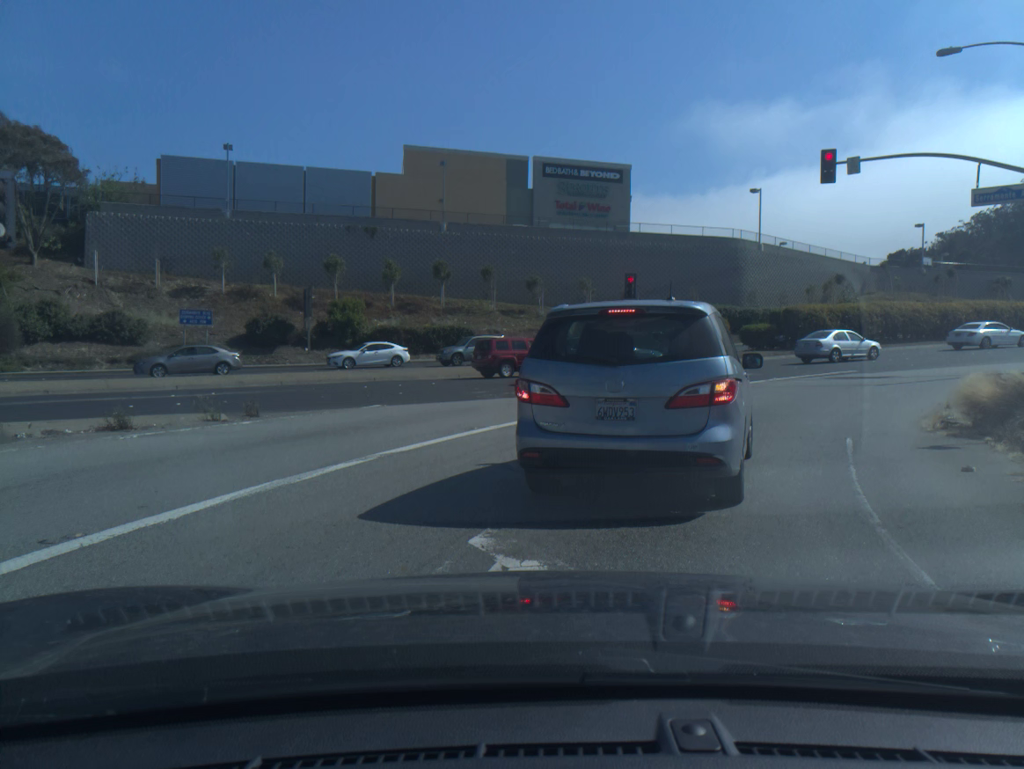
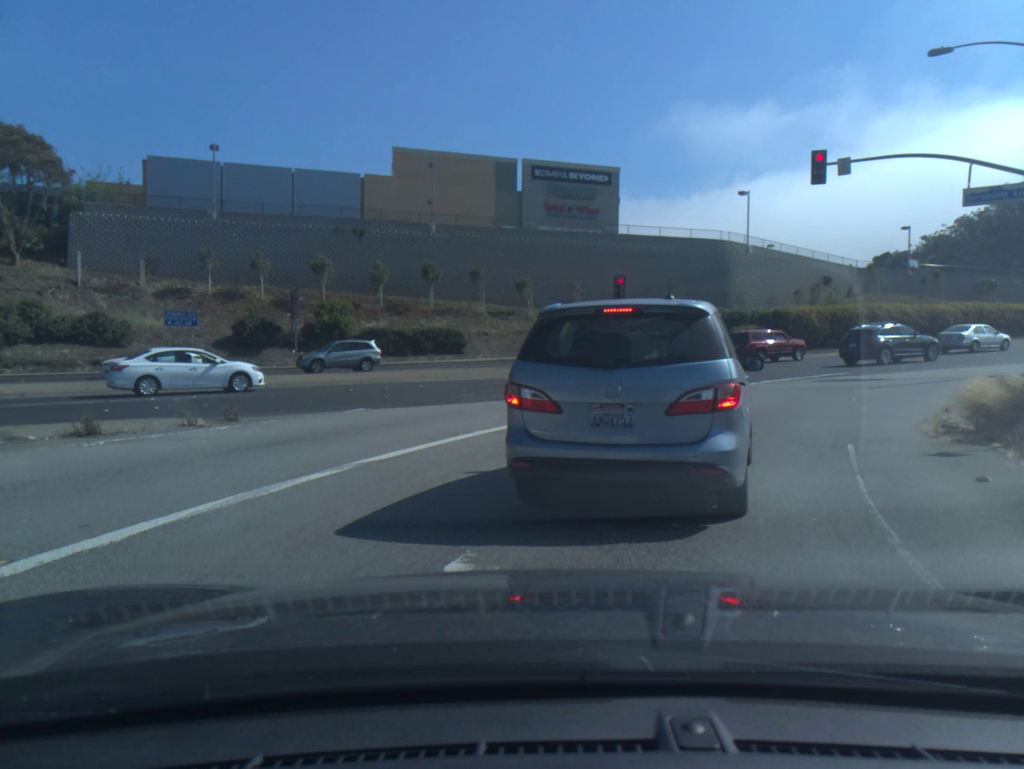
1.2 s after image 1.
(0.0, +0.6) m; +1°
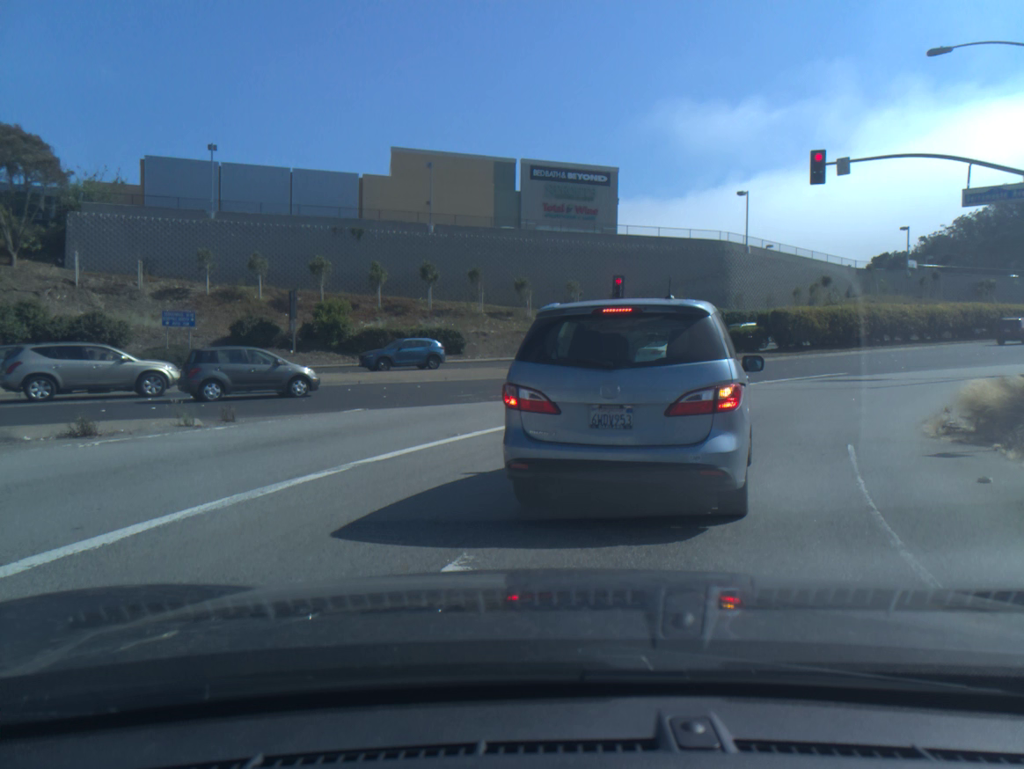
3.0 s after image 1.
(0.0, +0.1) m; 0°
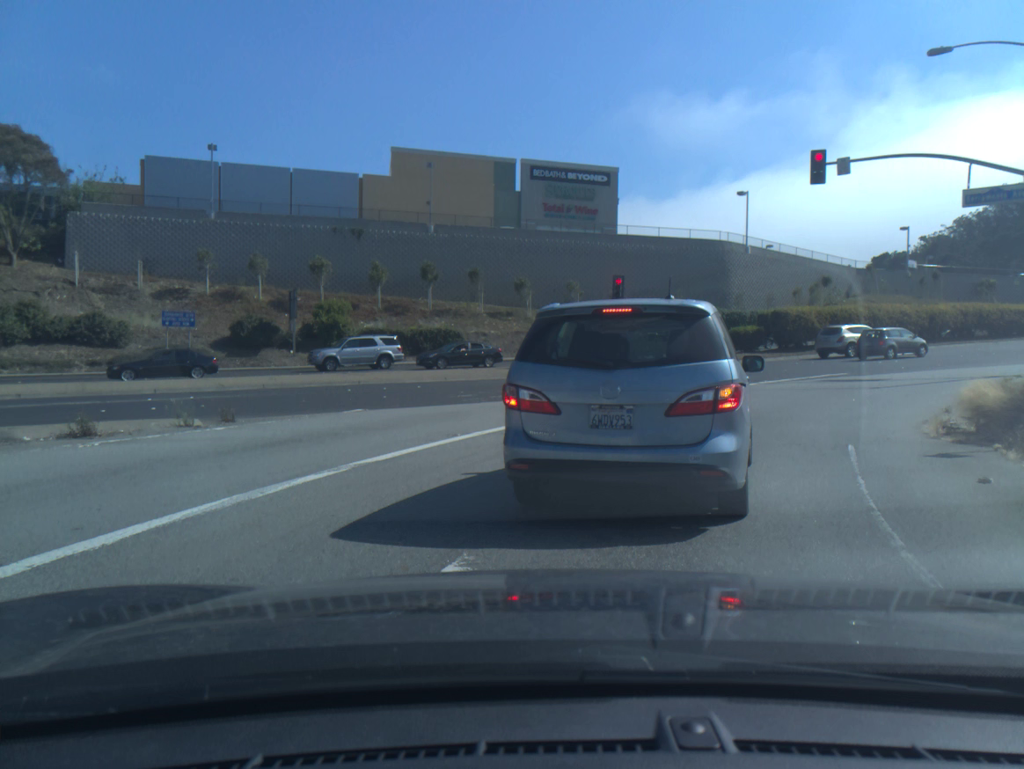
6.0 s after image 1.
(0.0, +0.1) m; 0°
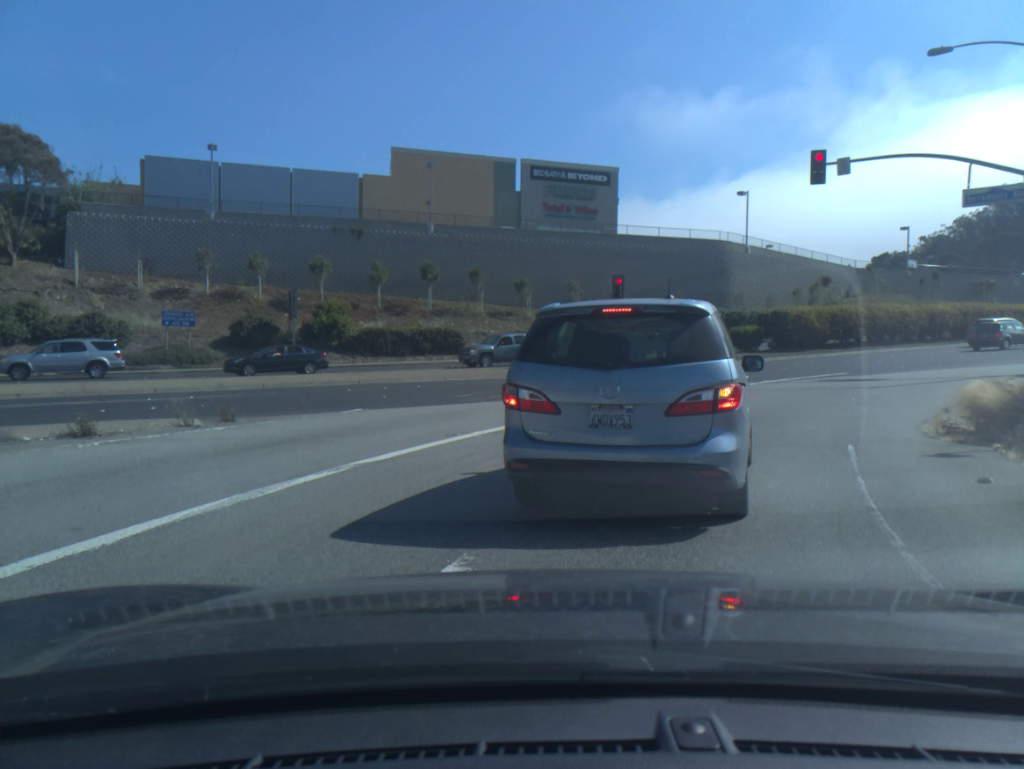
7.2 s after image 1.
(0.0, 0.0) m; 0°
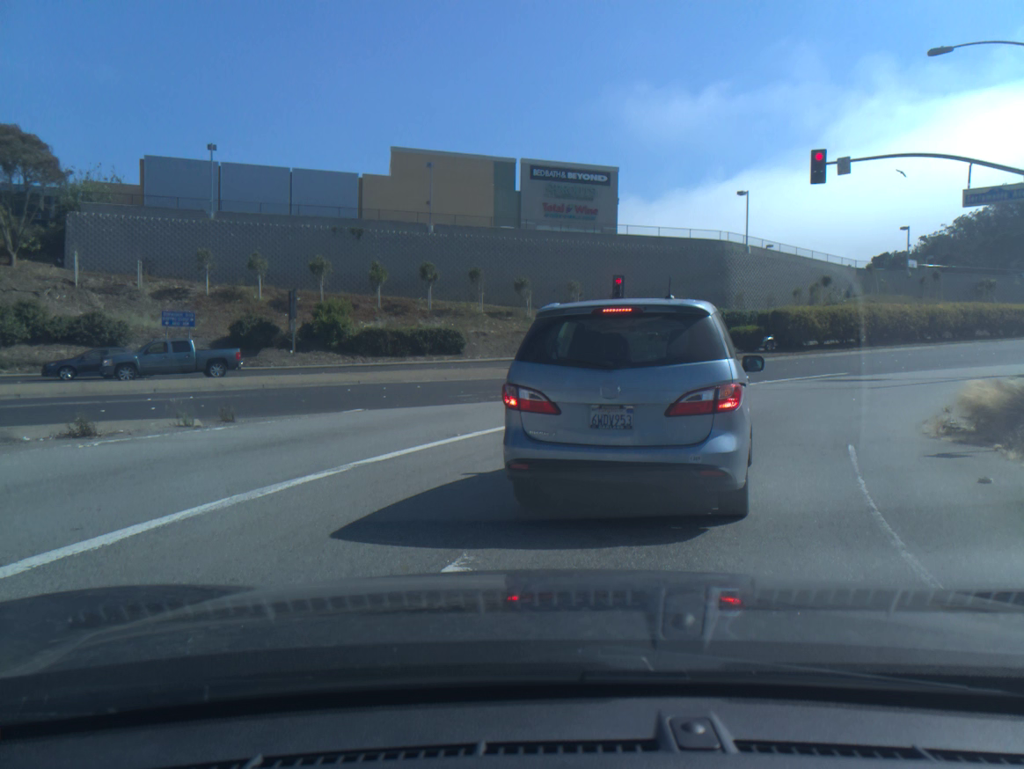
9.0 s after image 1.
(0.0, 0.0) m; 0°
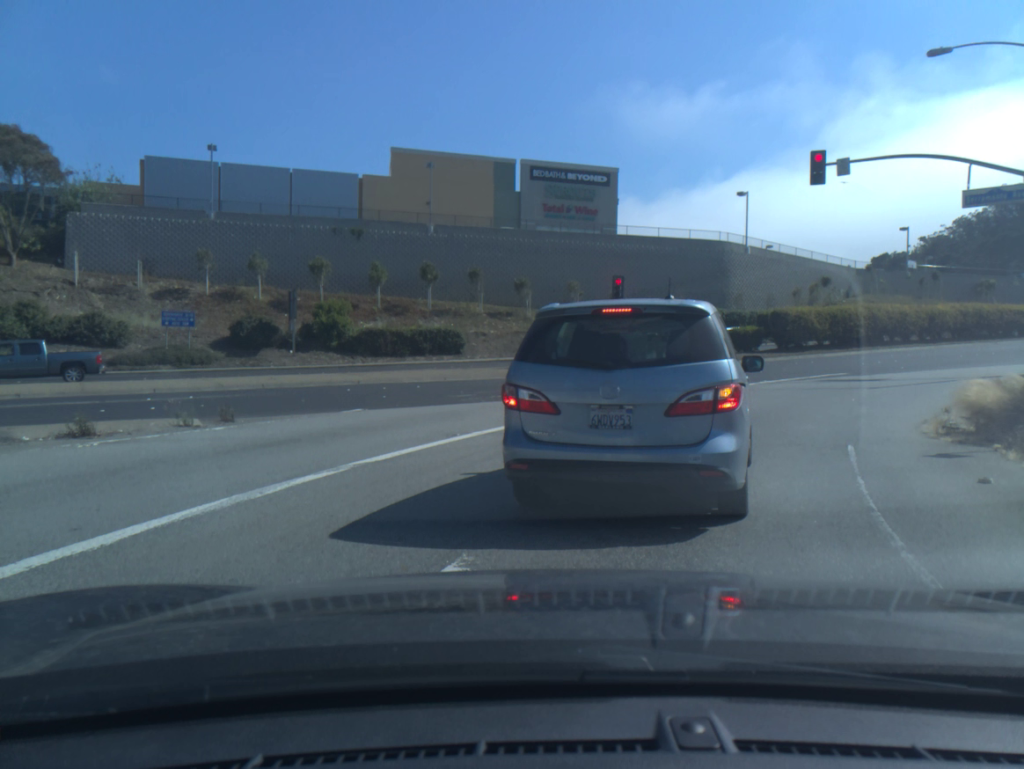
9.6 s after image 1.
(0.0, 0.0) m; 0°
